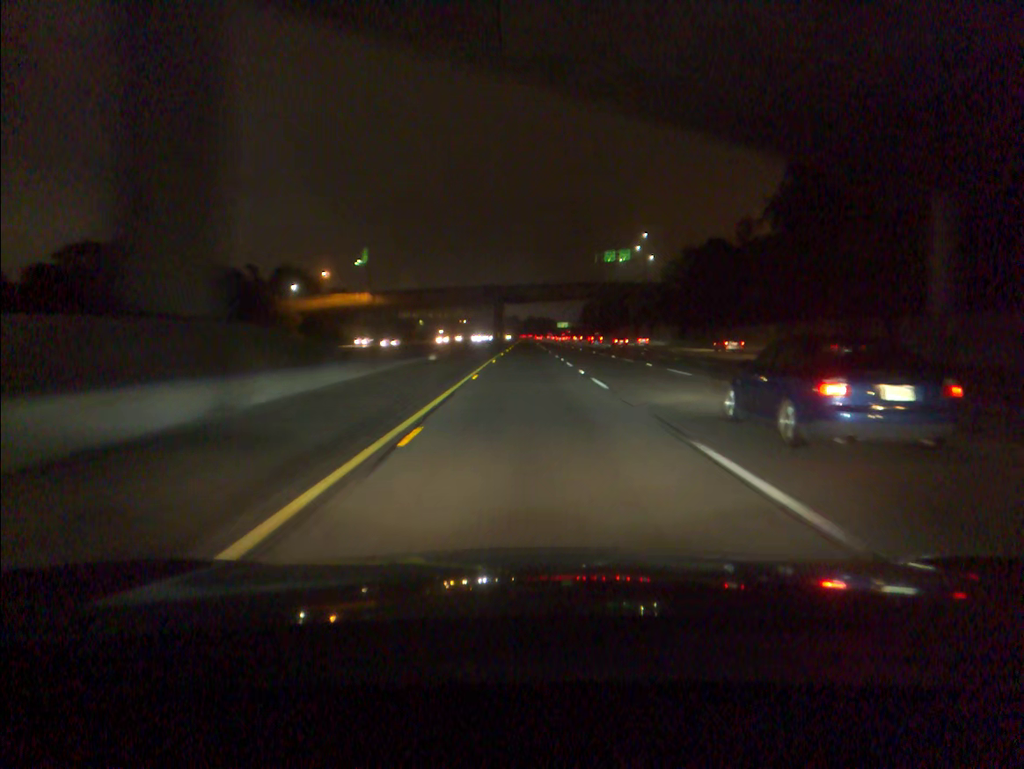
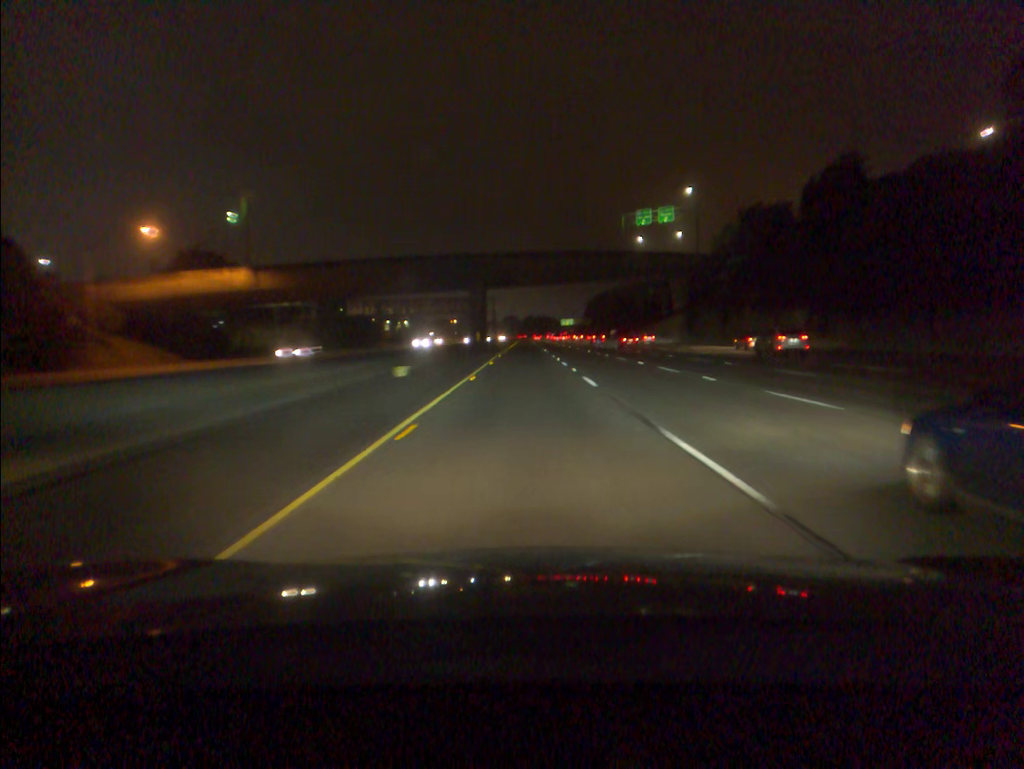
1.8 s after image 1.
(-0.1, +57.2) m; 0°
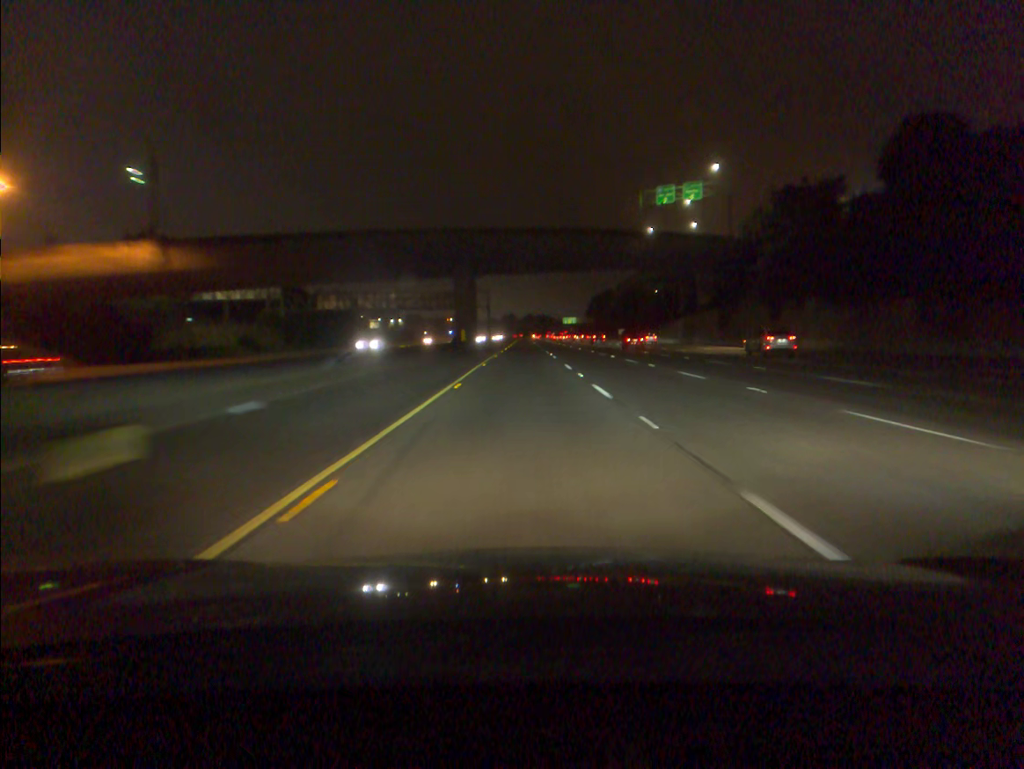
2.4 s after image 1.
(0.0, +19.1) m; 0°
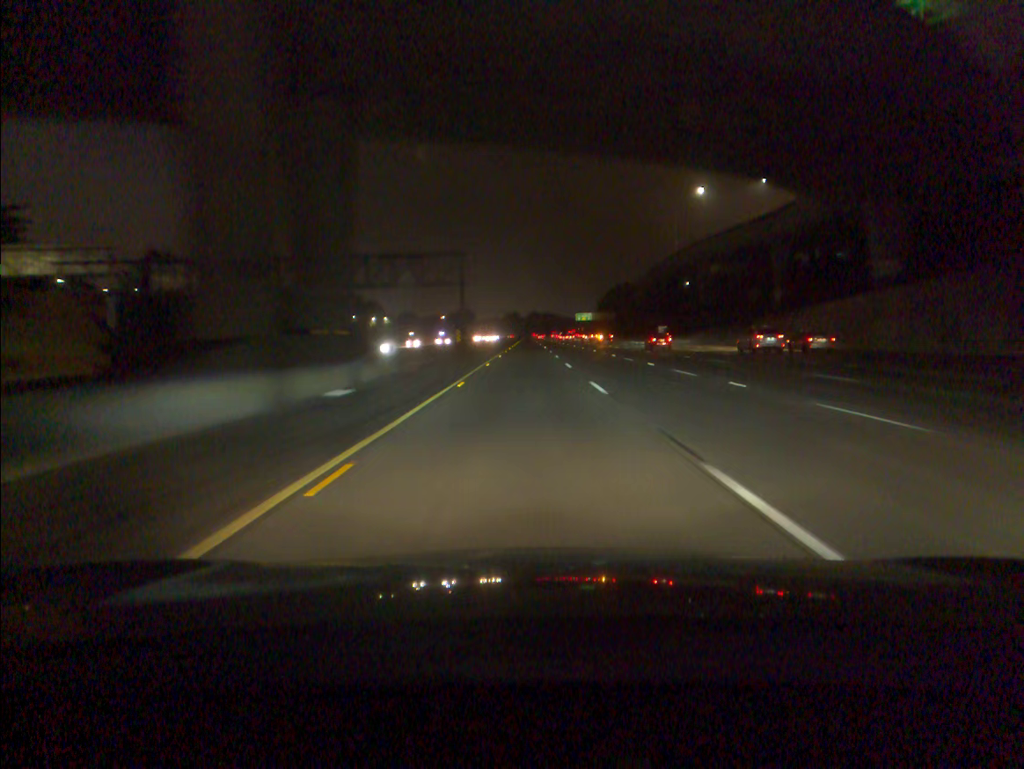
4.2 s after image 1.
(-0.1, +57.3) m; 0°
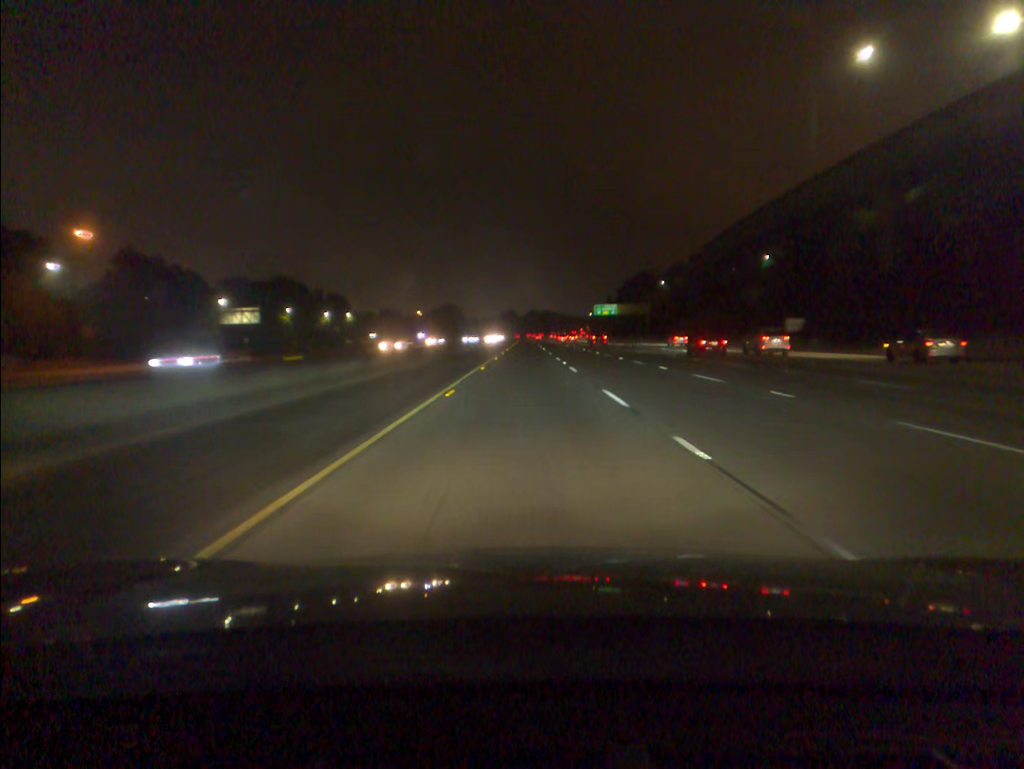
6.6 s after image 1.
(0.0, +76.3) m; 0°
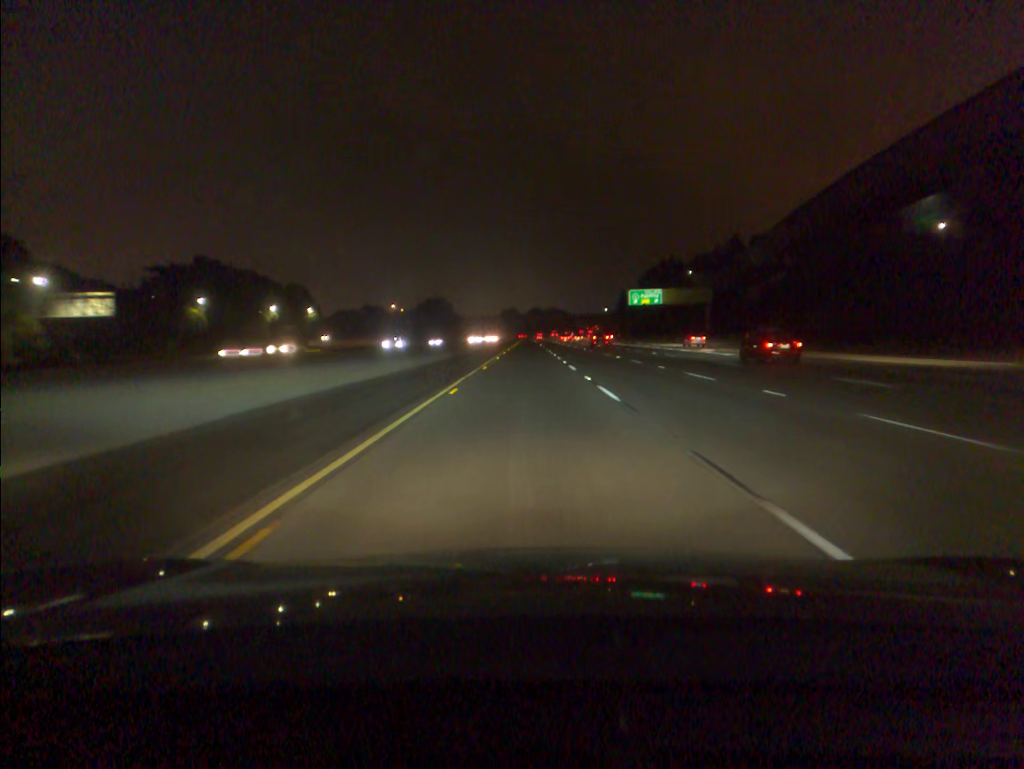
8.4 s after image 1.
(-0.1, +57.3) m; 0°
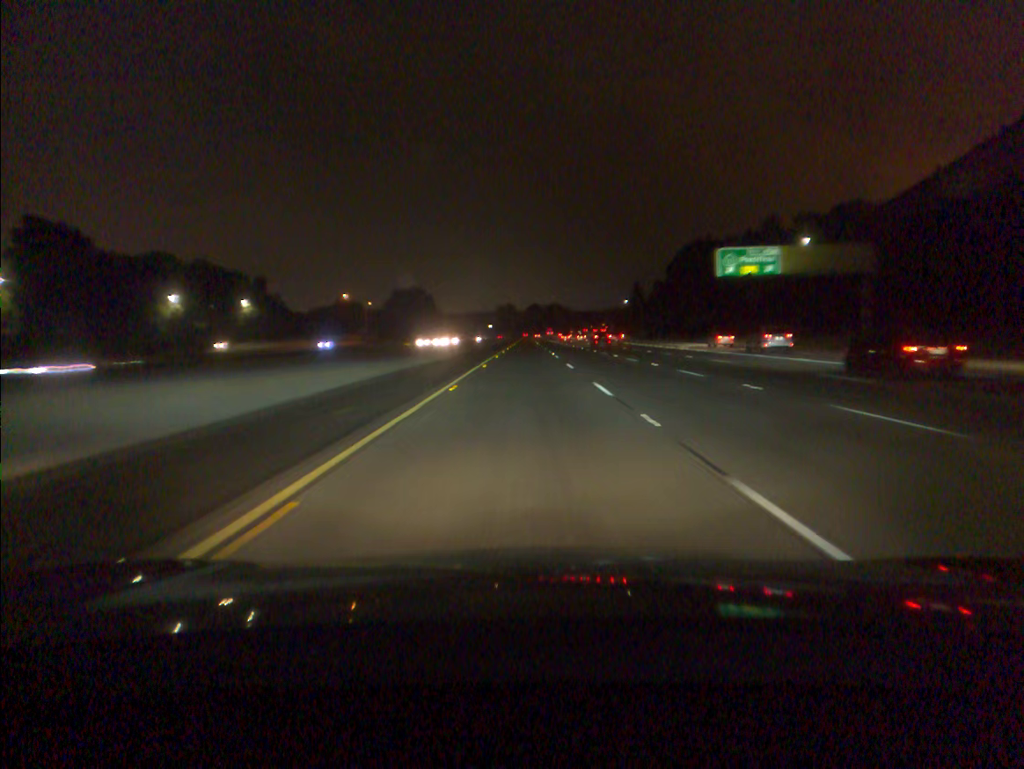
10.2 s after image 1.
(0.0, +57.2) m; 0°
